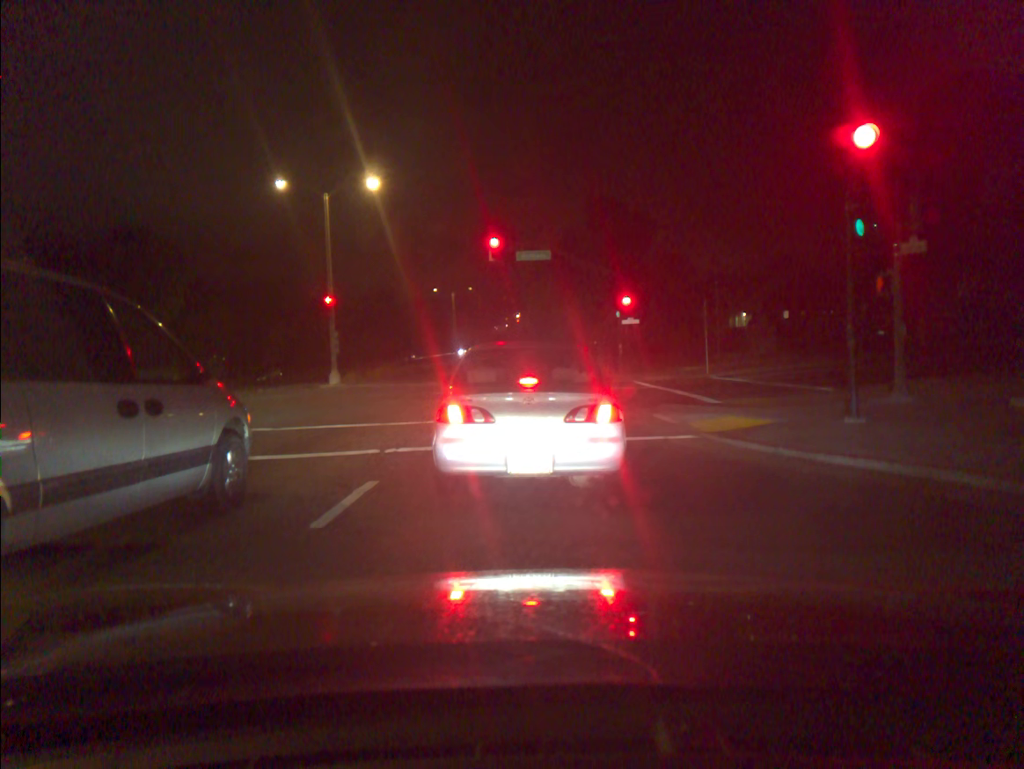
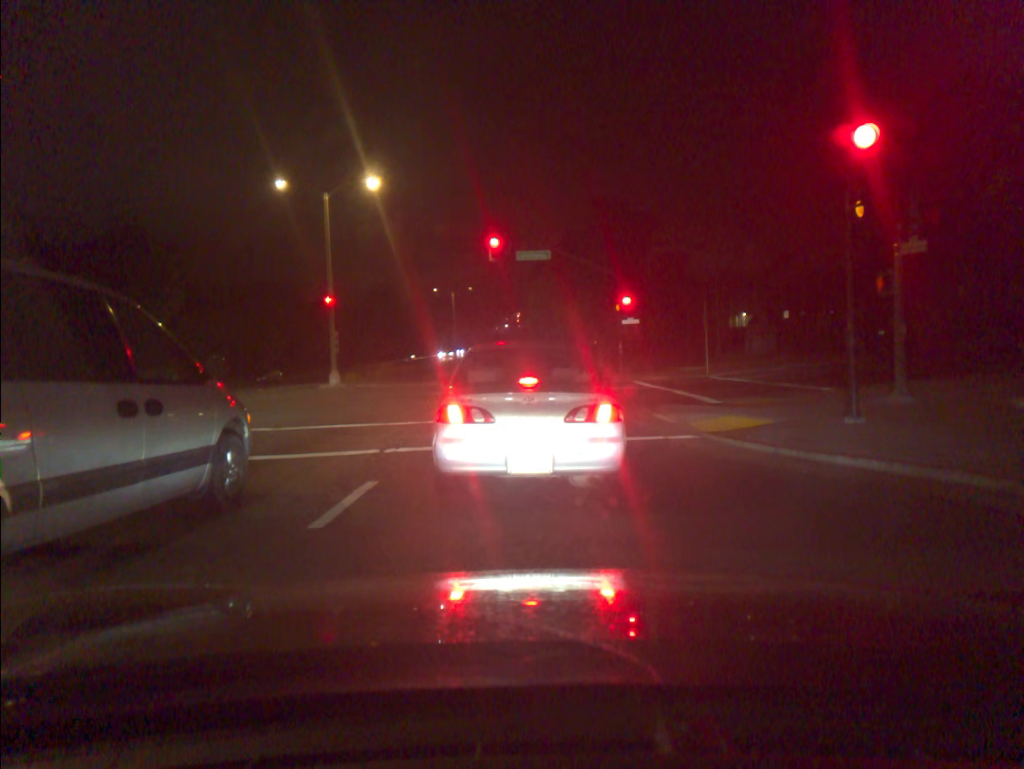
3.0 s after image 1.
(0.0, 0.0) m; 0°
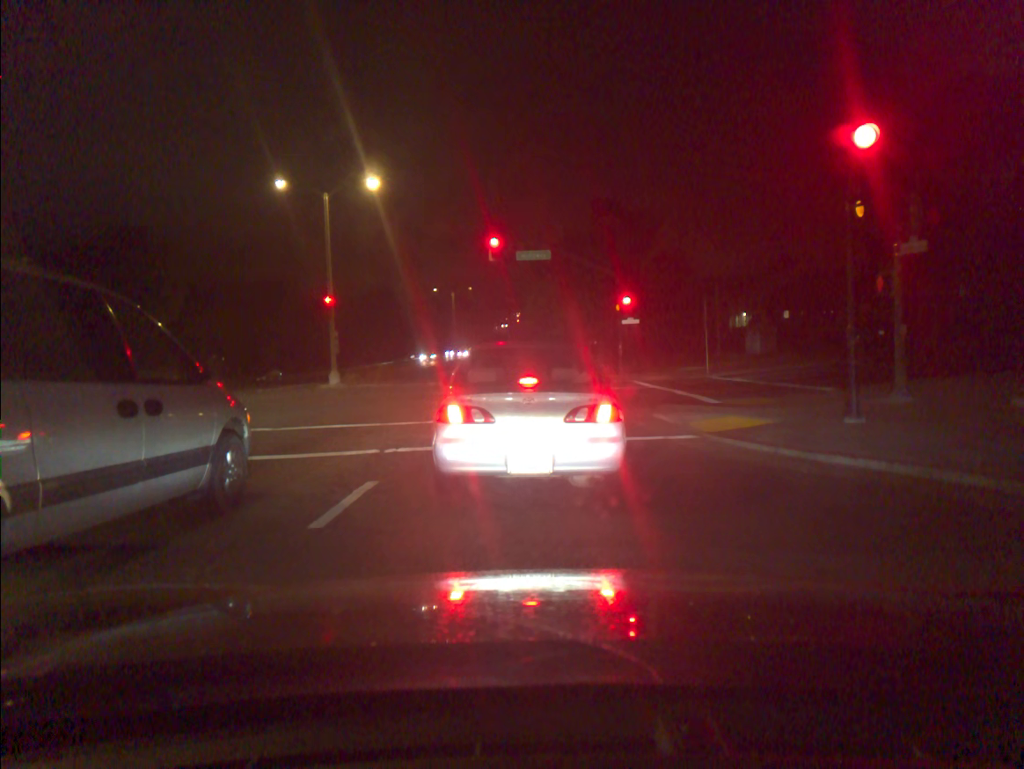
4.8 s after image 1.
(0.0, 0.0) m; 0°
